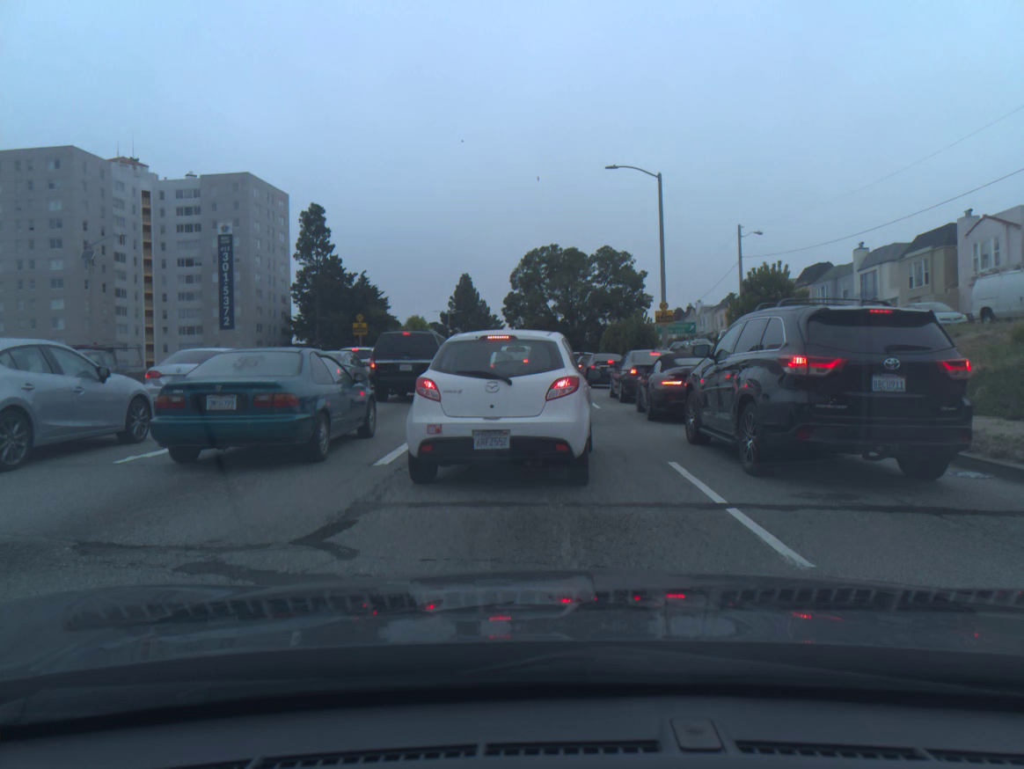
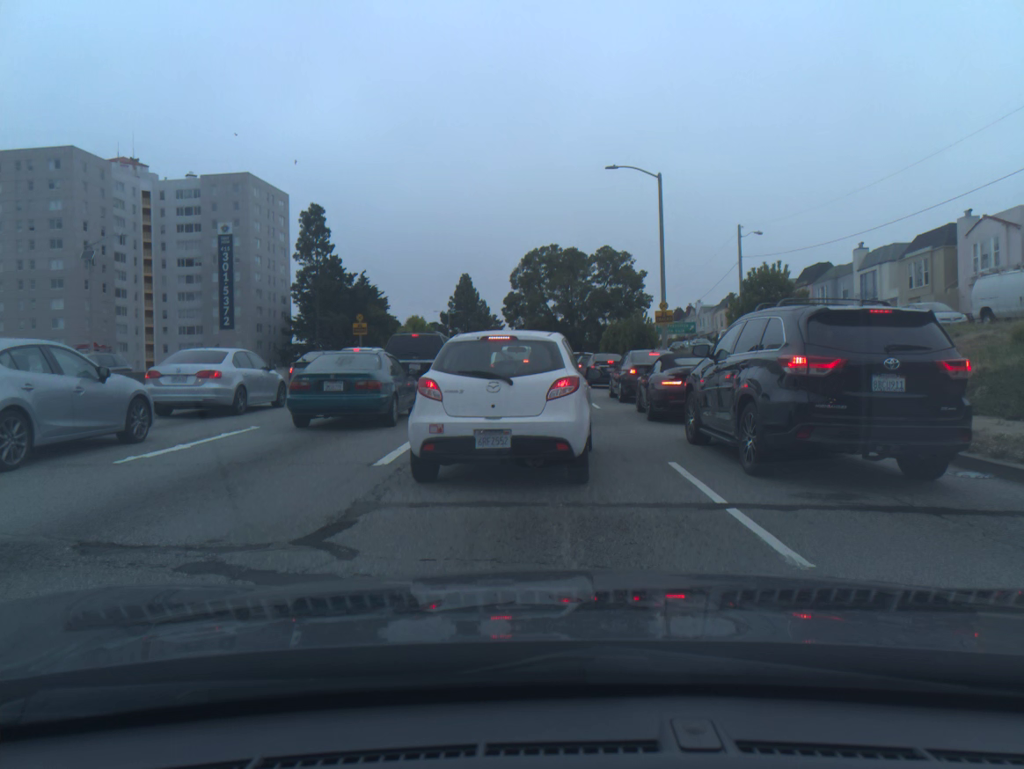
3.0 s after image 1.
(0.0, 0.0) m; 0°
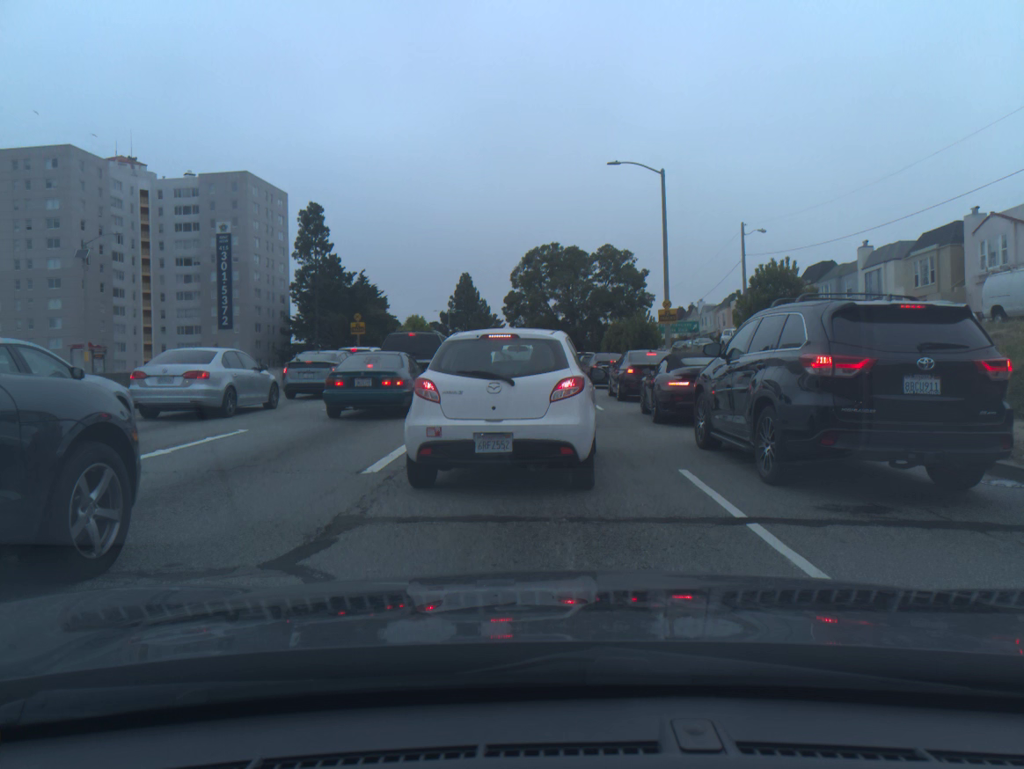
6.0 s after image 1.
(0.0, +0.5) m; 0°
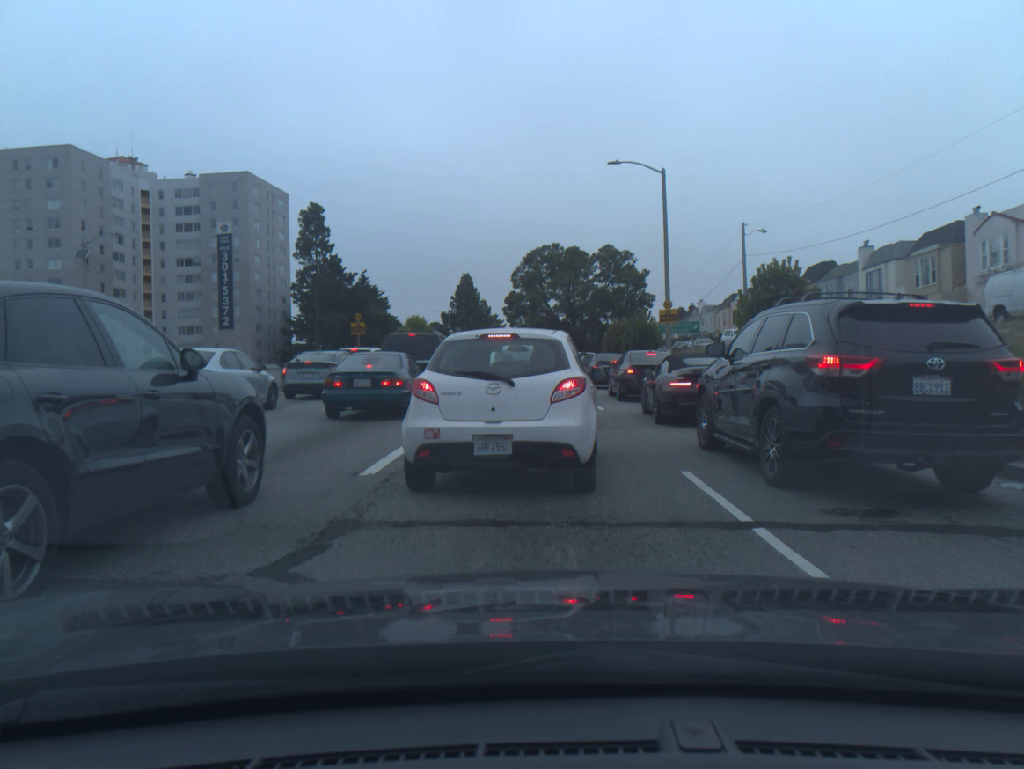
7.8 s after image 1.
(0.0, +0.2) m; 0°
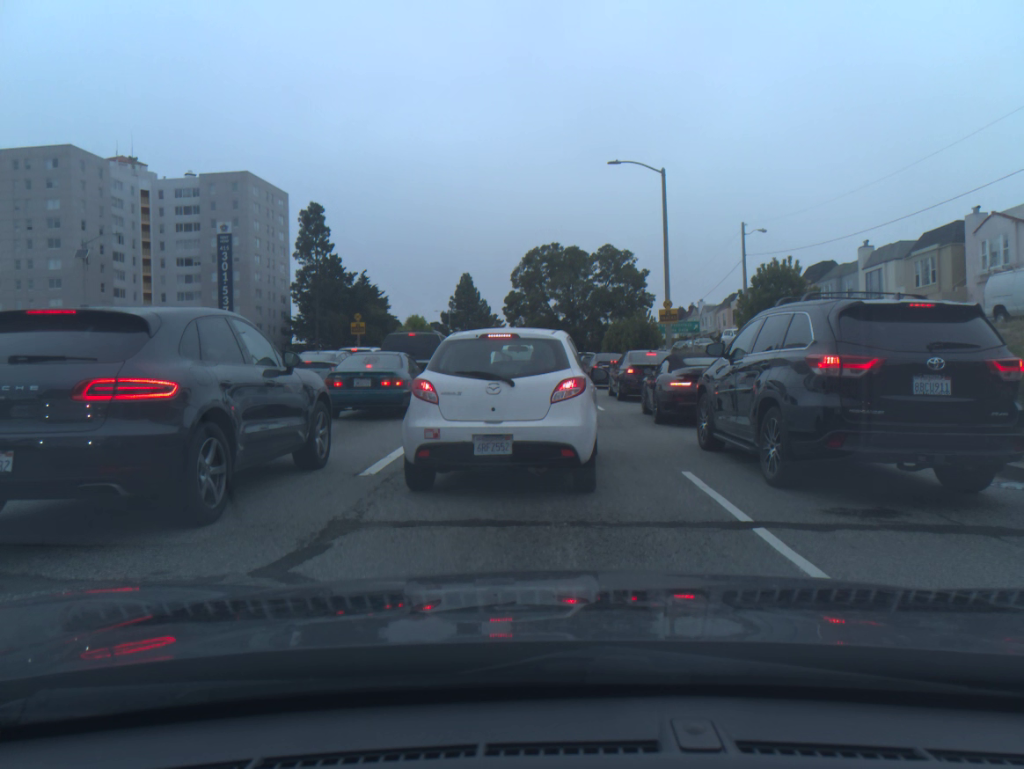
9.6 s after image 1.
(0.0, 0.0) m; 0°
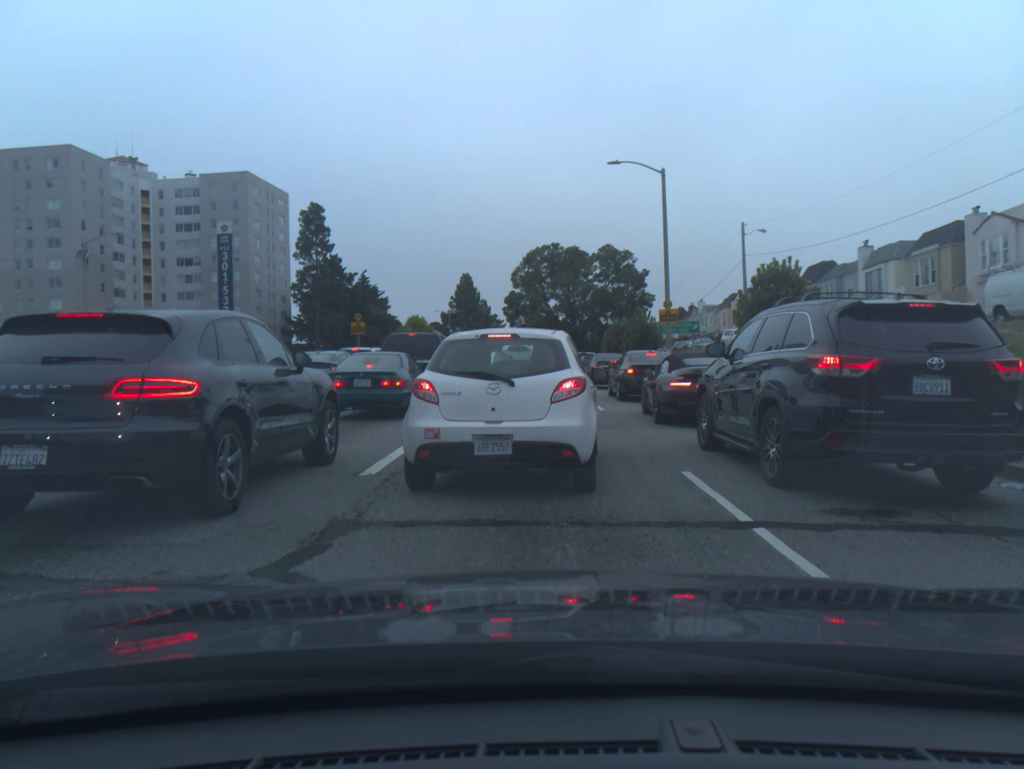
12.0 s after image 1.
(0.0, 0.0) m; 0°
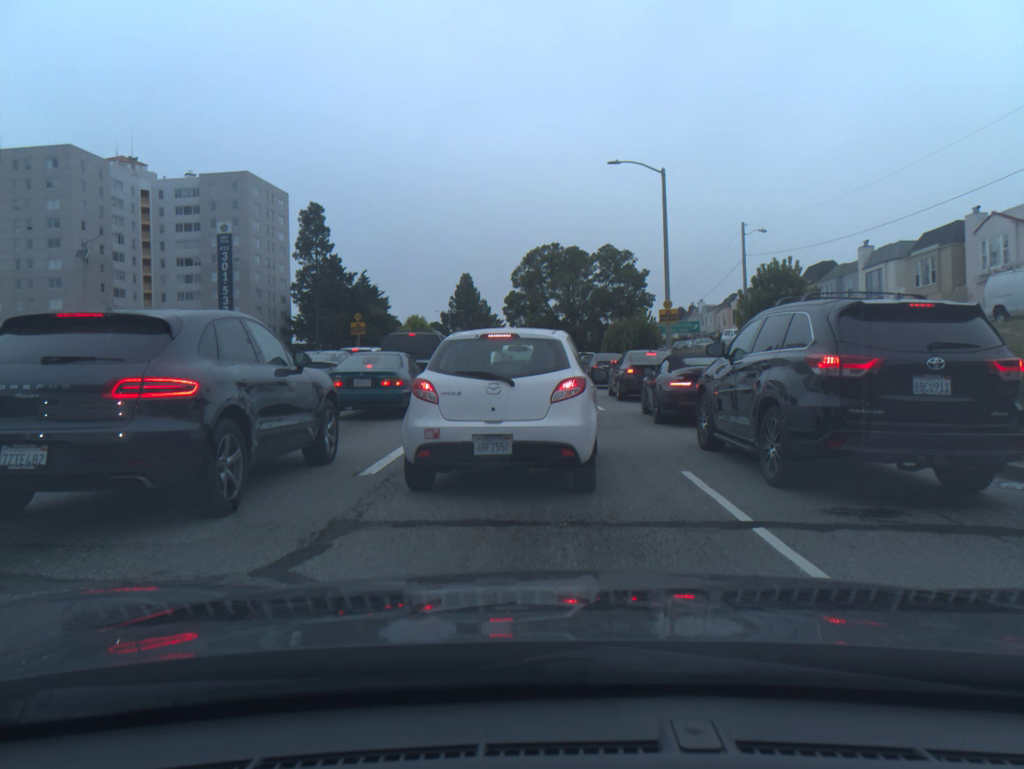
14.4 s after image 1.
(-0.1, 0.0) m; 0°
